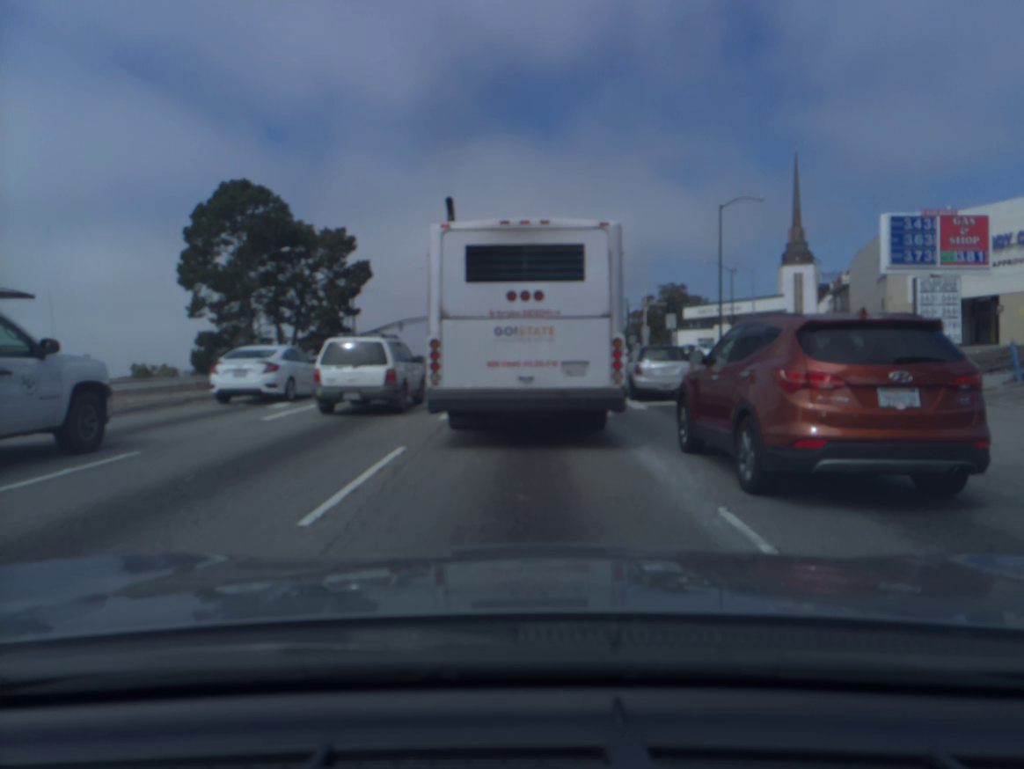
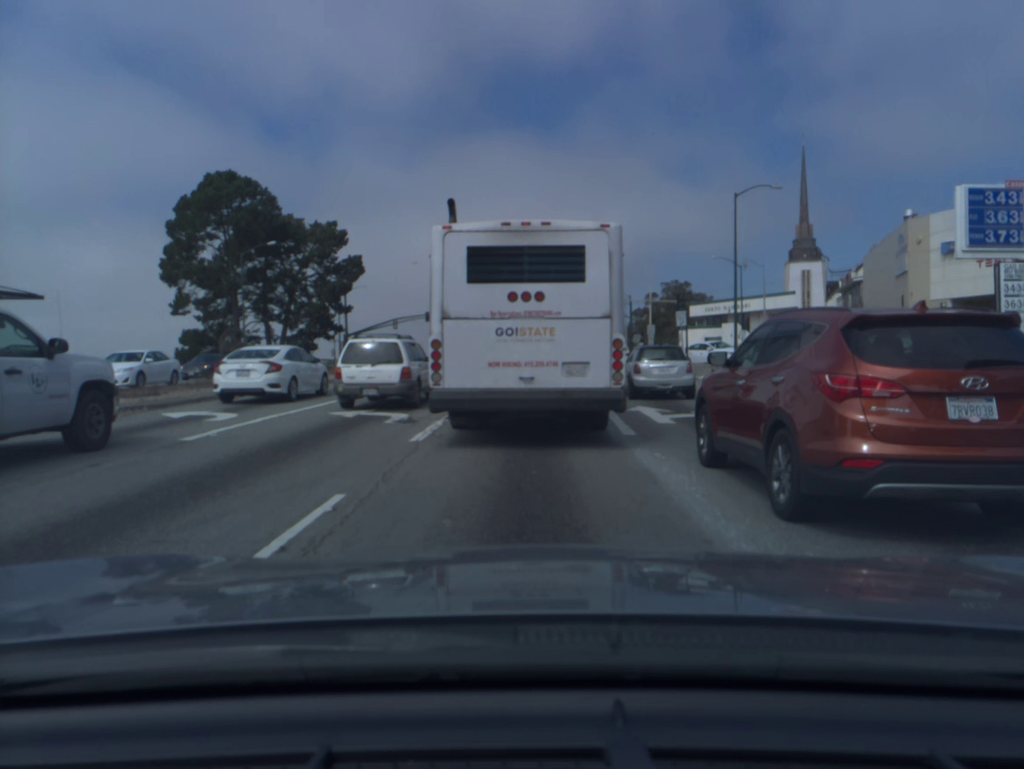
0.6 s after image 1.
(0.0, +3.2) m; 0°
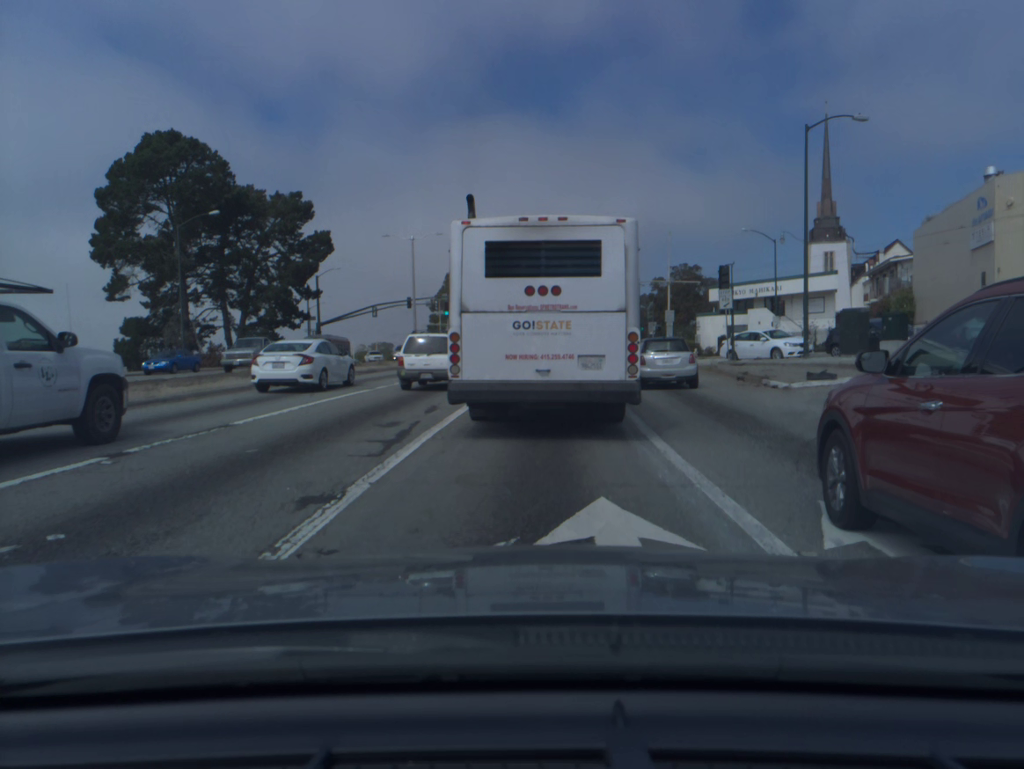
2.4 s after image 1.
(+0.1, +11.5) m; +1°
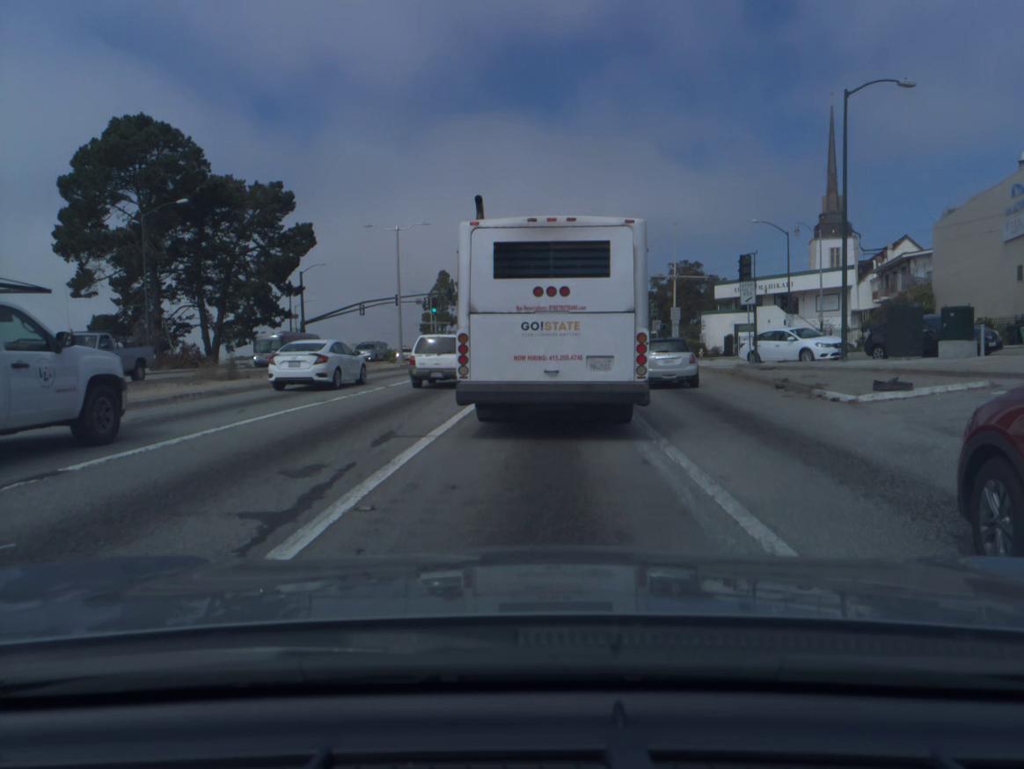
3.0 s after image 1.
(0.0, +4.4) m; 0°
